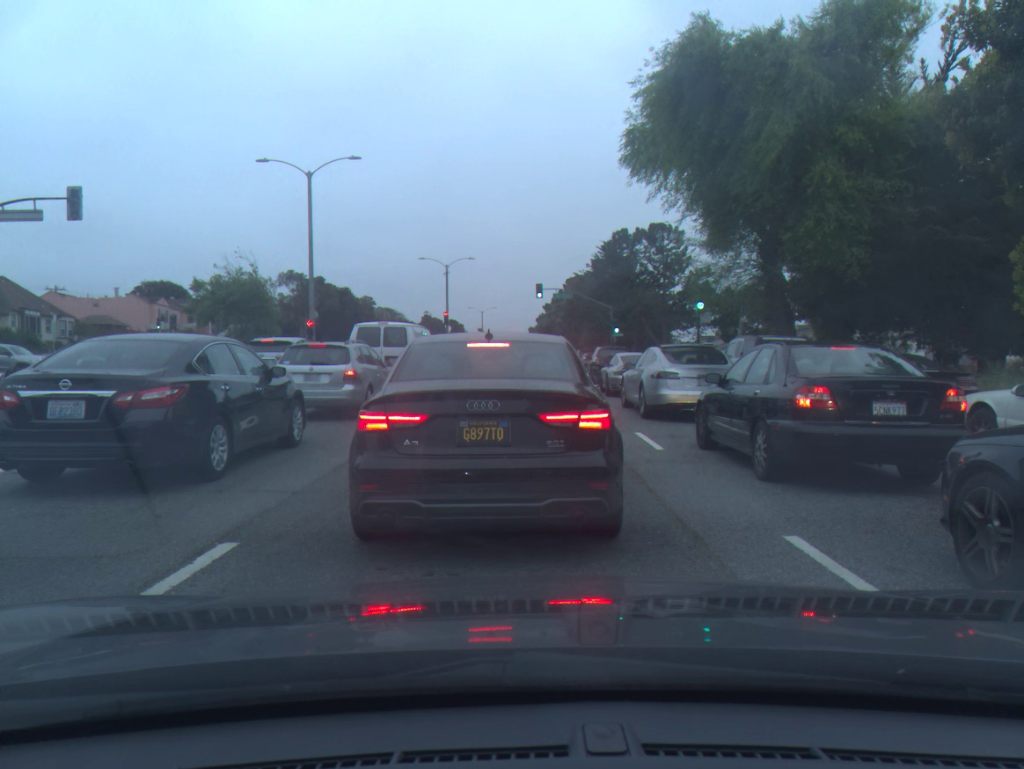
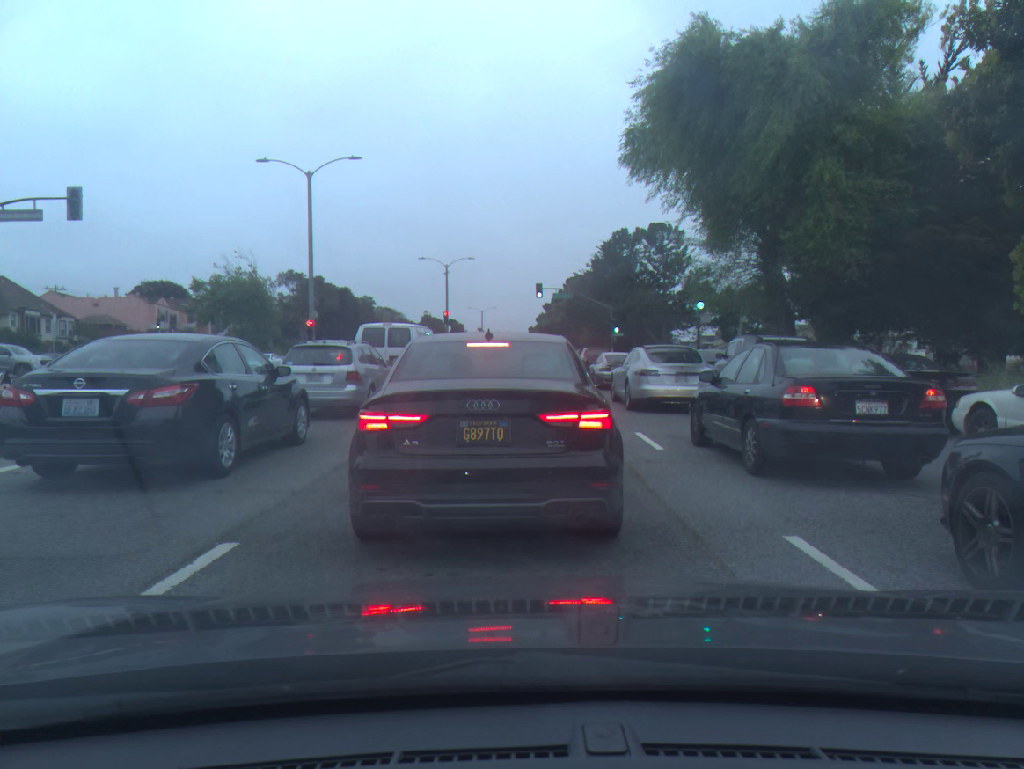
(0.0, 0.0) m; 0°
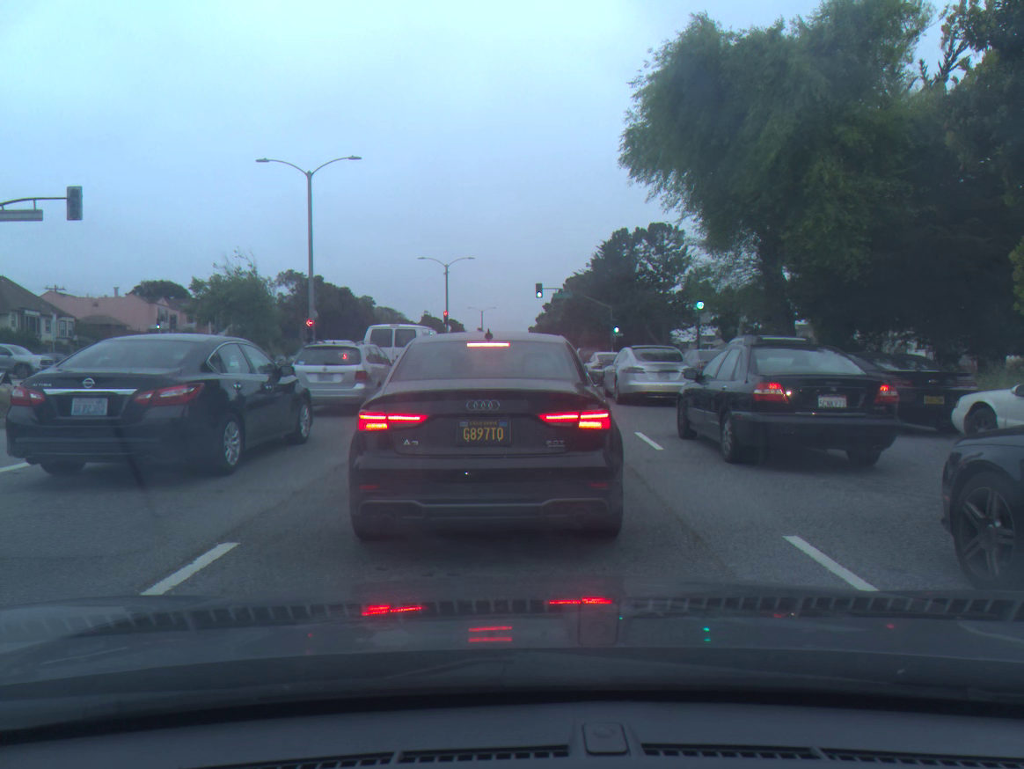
(0.0, 0.0) m; 0°
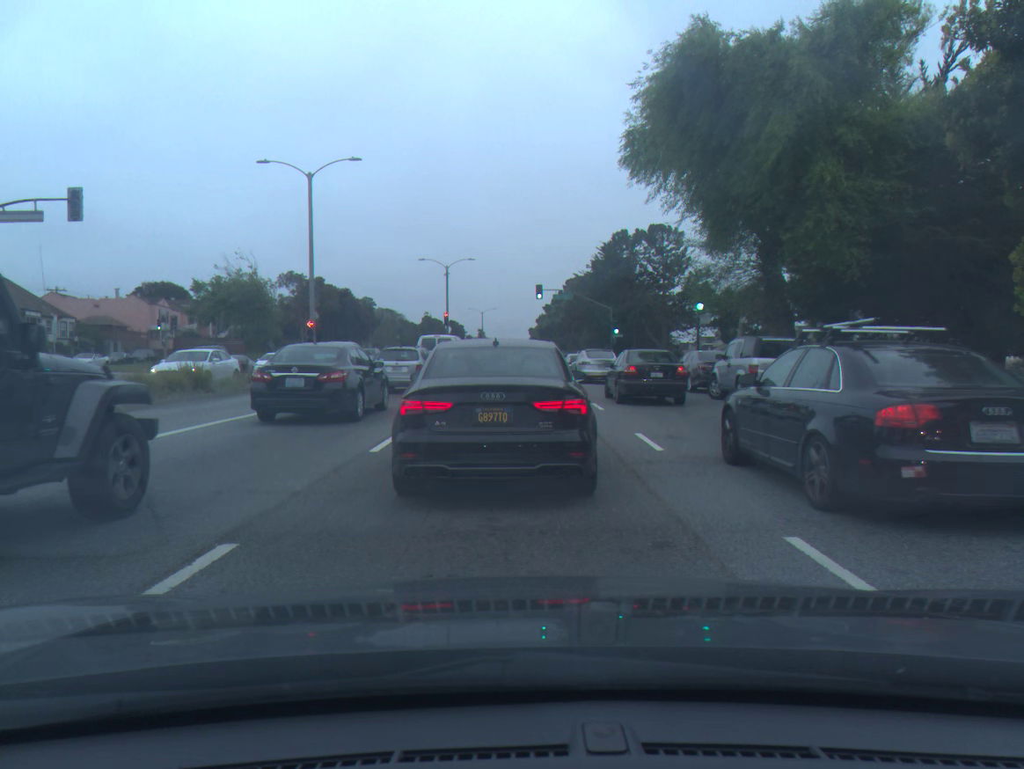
(0.0, 0.0) m; 0°
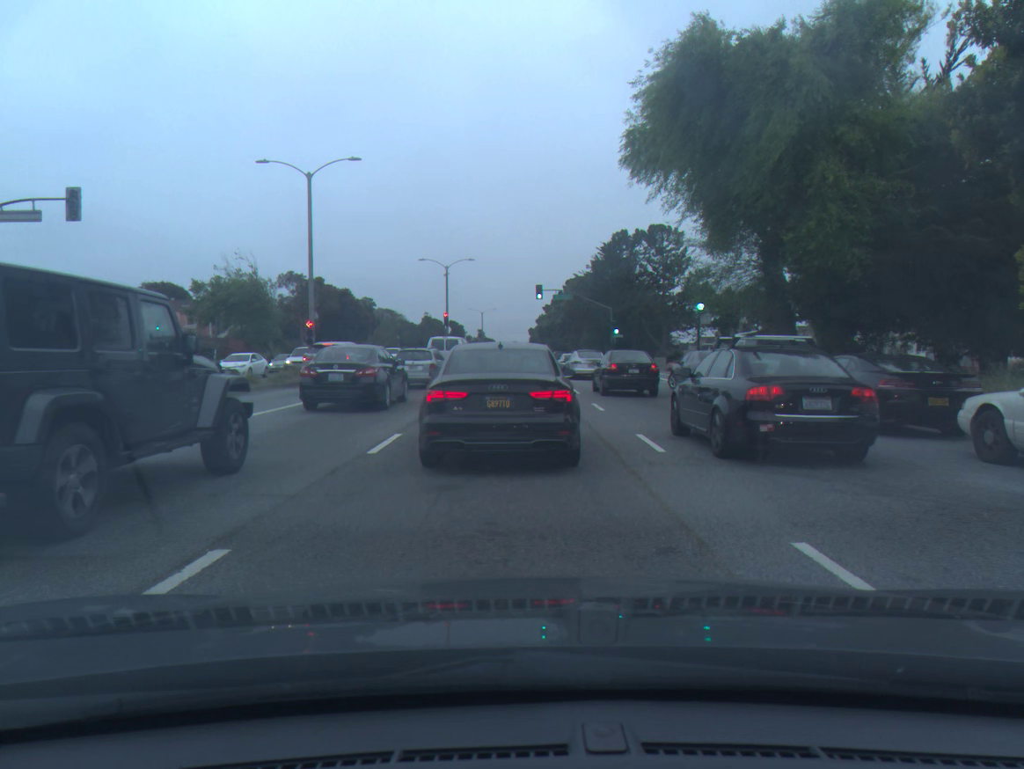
(0.0, +0.1) m; 0°
